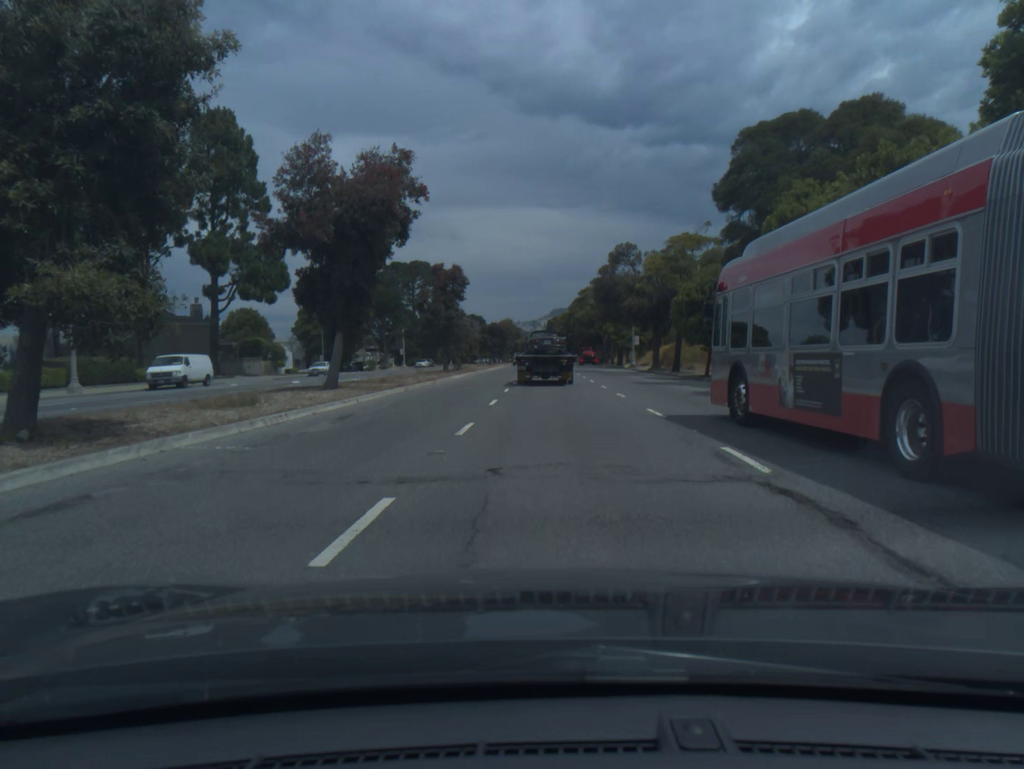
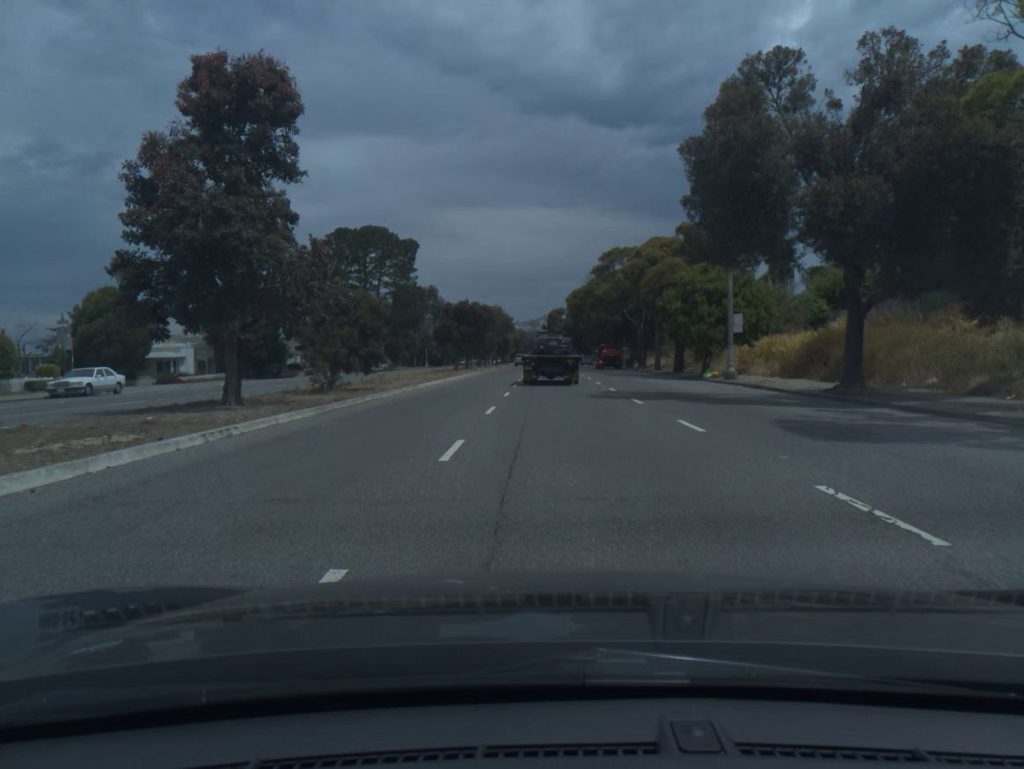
(-0.1, +39.3) m; 0°
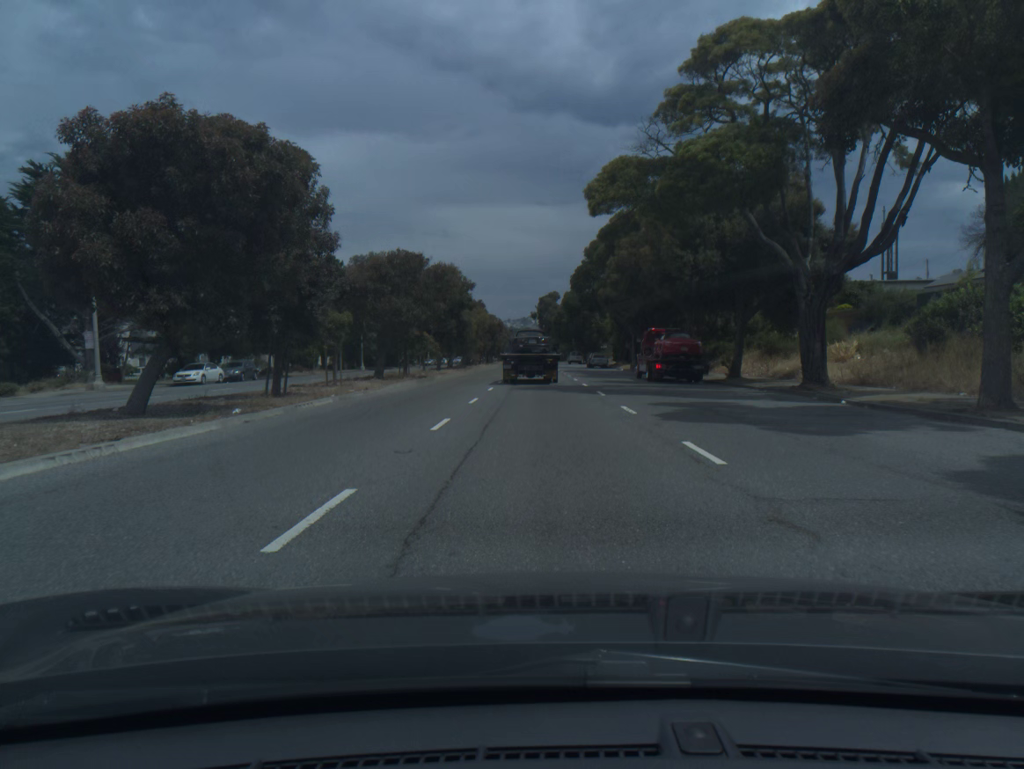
(+0.5, +48.4) m; +1°
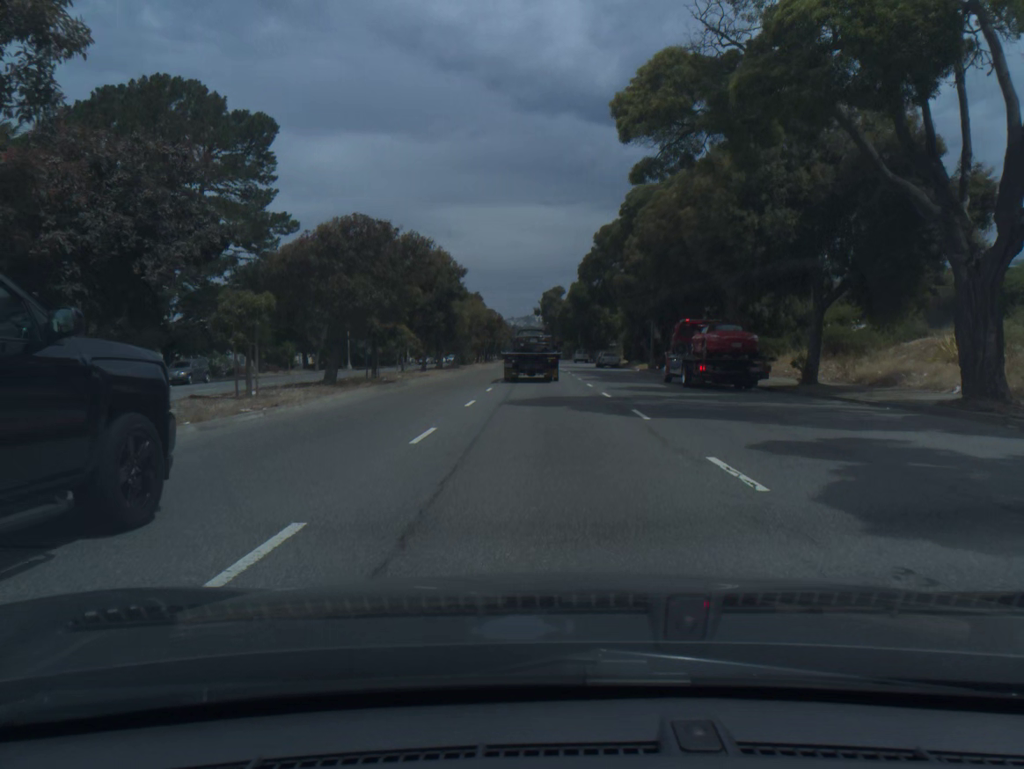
(0.0, +9.1) m; 0°
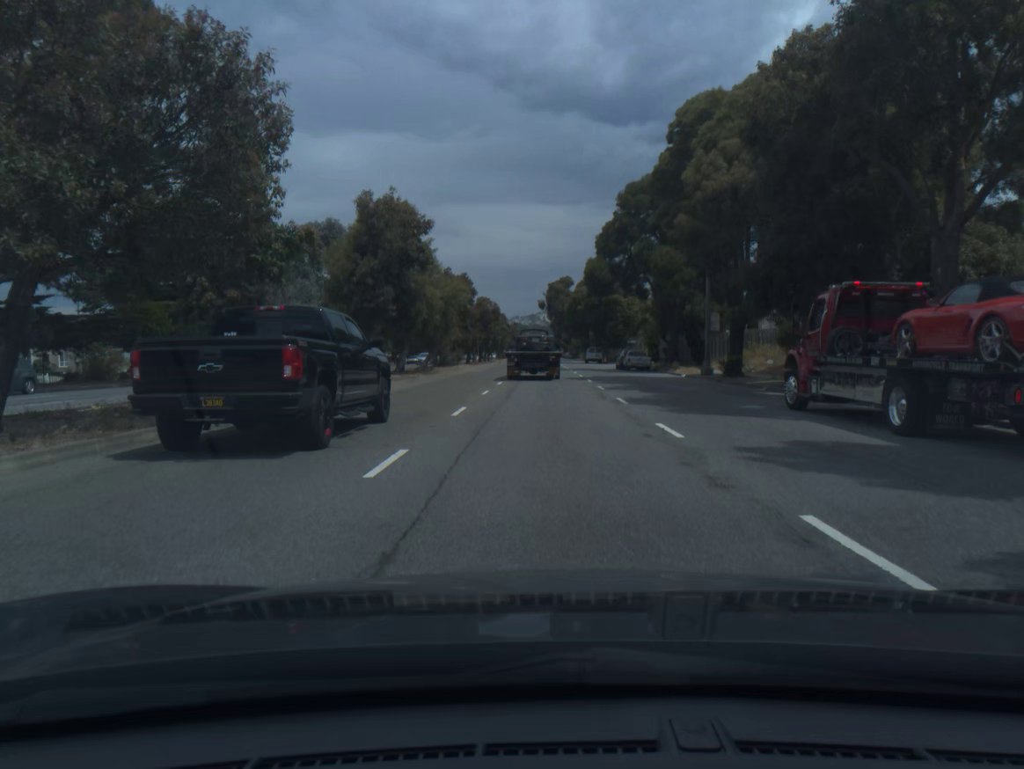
(-0.1, +18.0) m; 0°
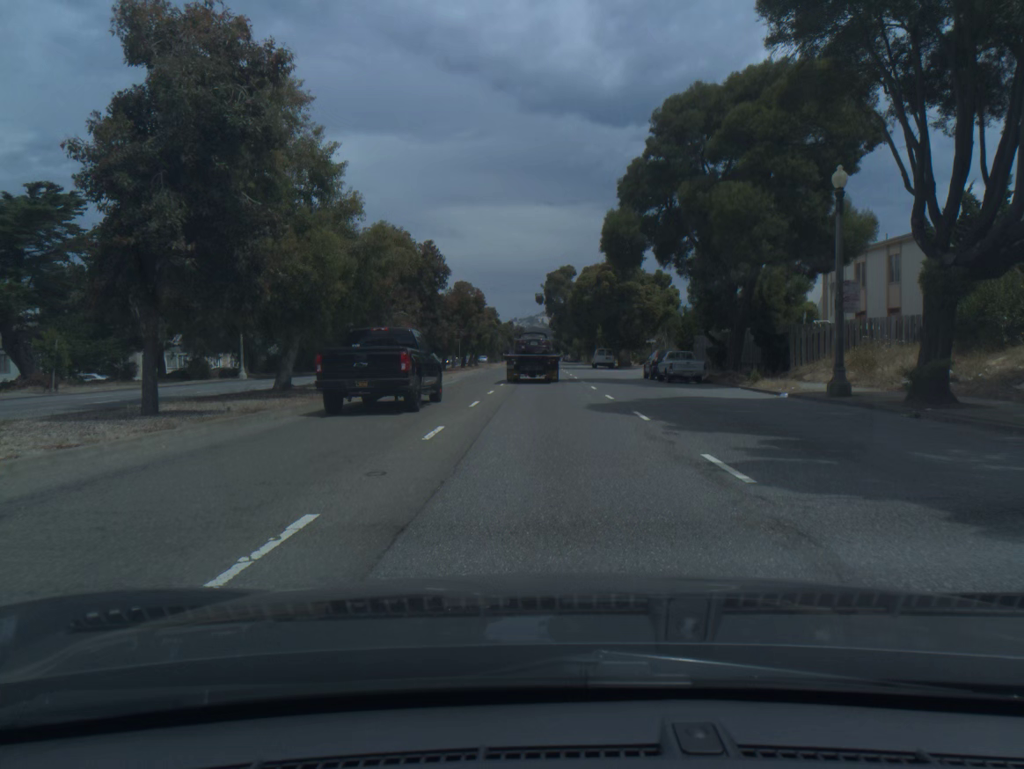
(0.0, +18.4) m; 0°
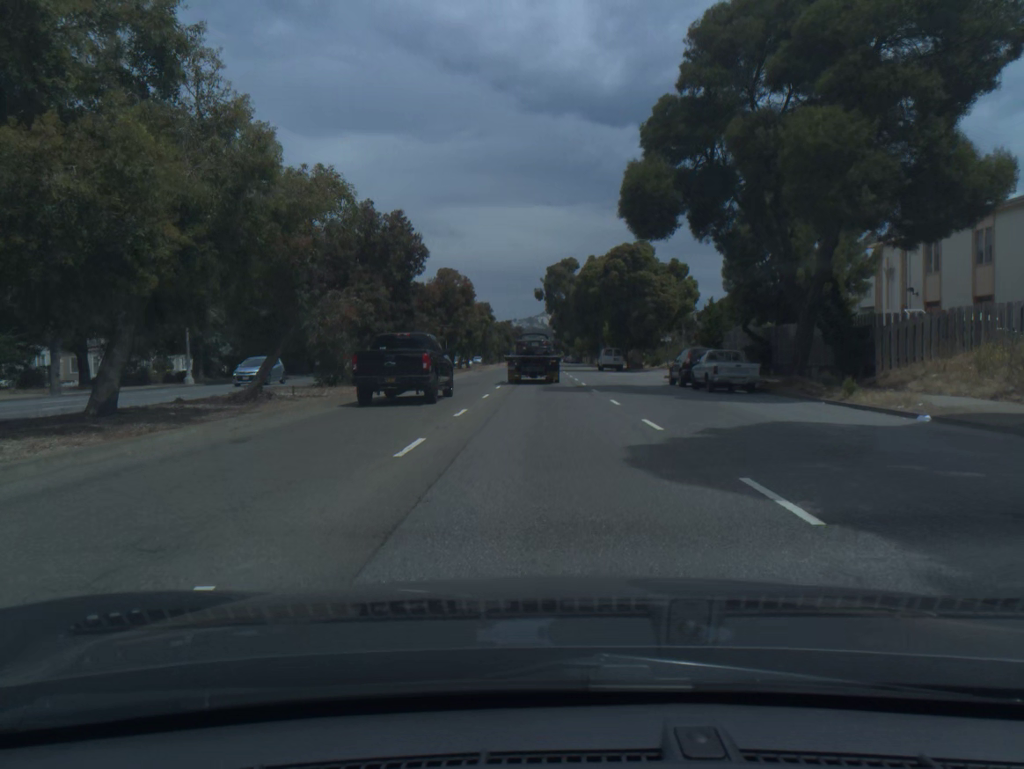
(0.0, +9.3) m; 0°
